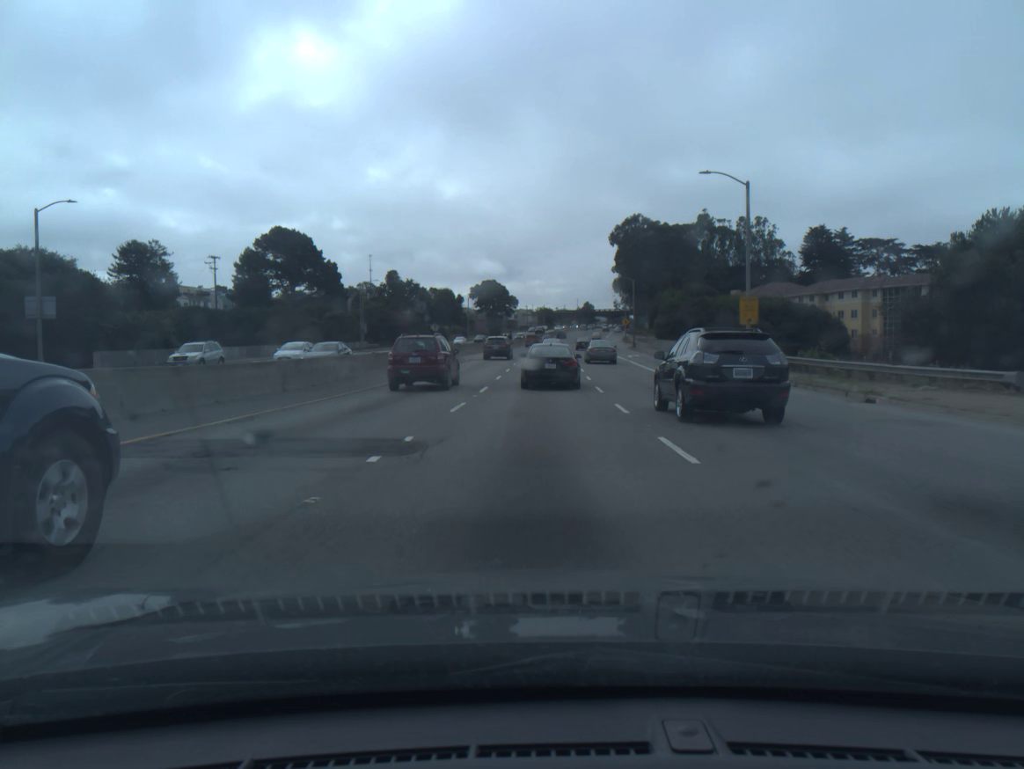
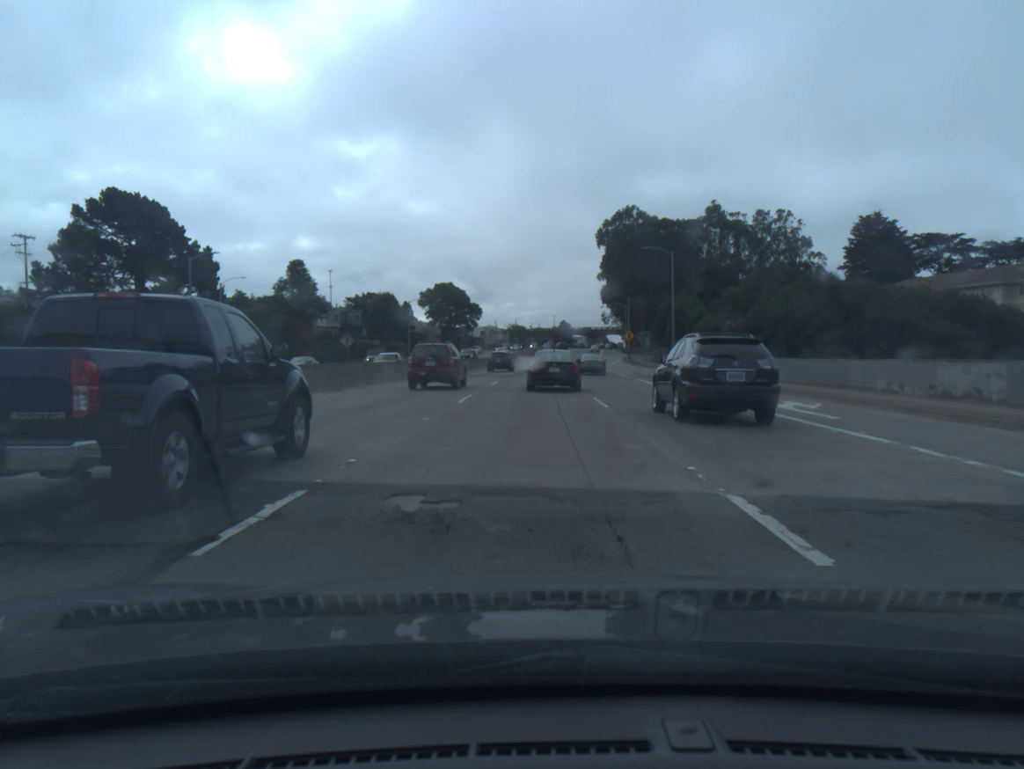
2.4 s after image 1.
(+0.9, +48.1) m; +2°
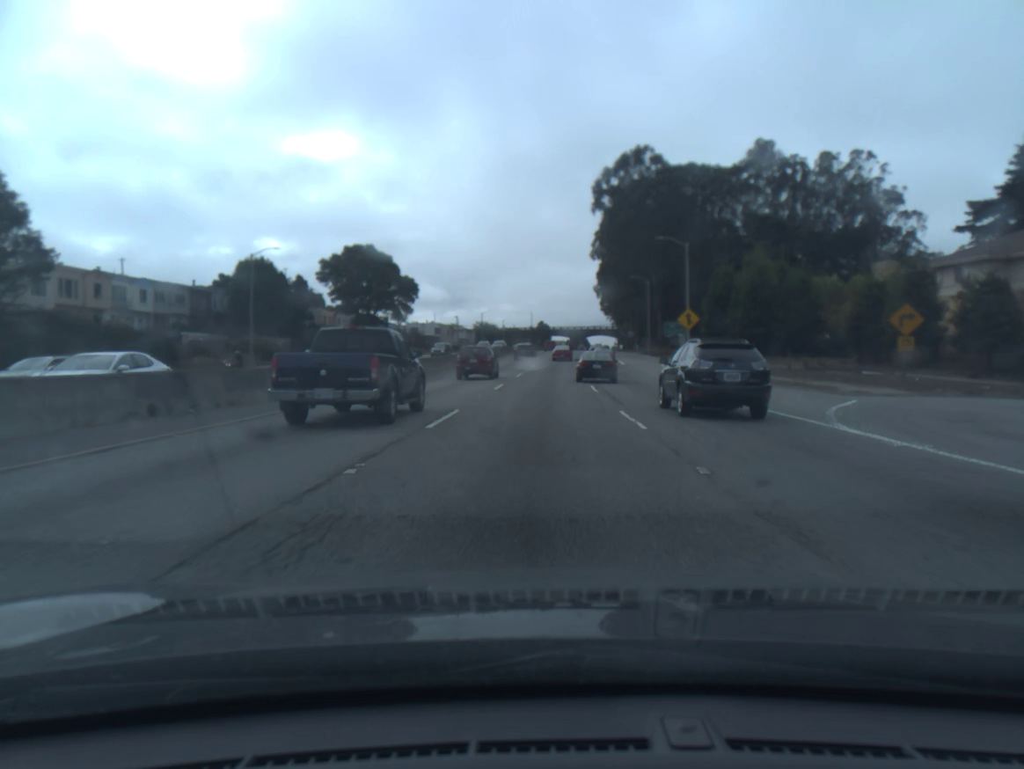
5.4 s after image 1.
(+0.8, +59.2) m; +2°
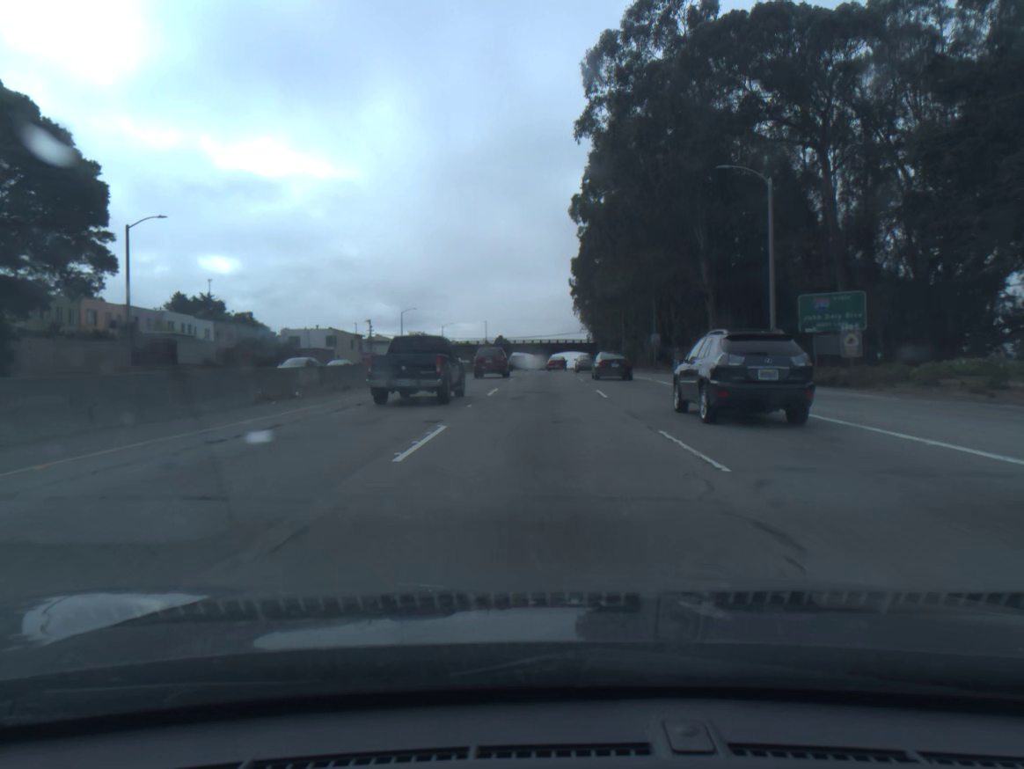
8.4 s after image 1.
(+1.9, +63.0) m; +3°
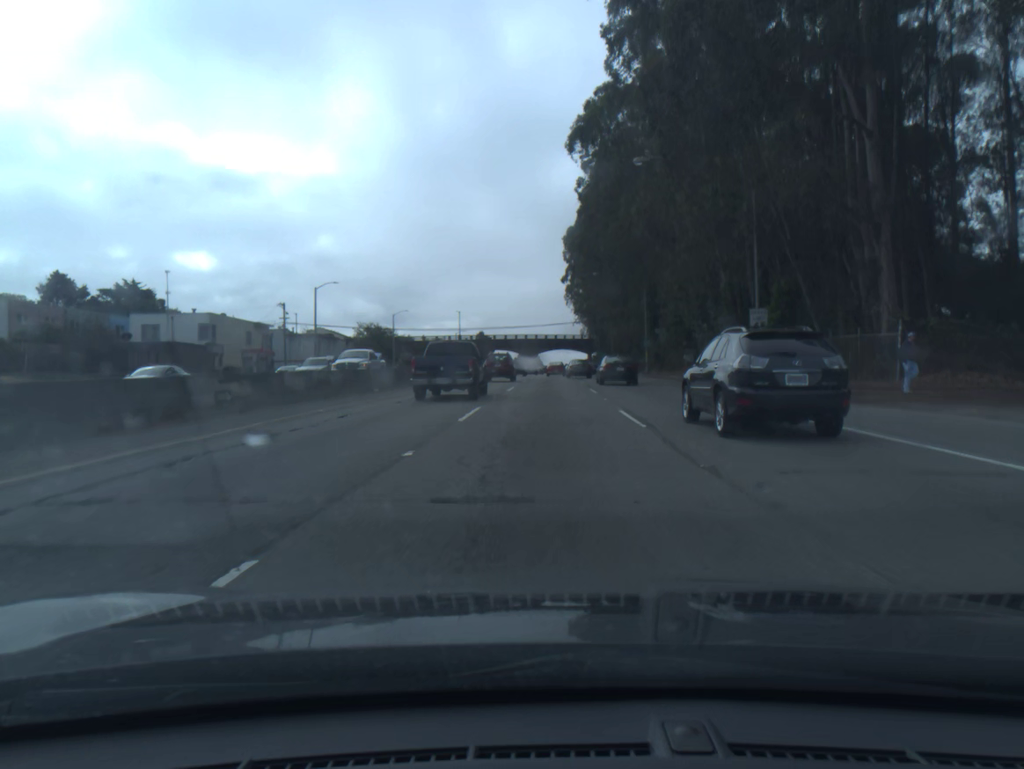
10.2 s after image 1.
(+0.5, +38.2) m; +1°
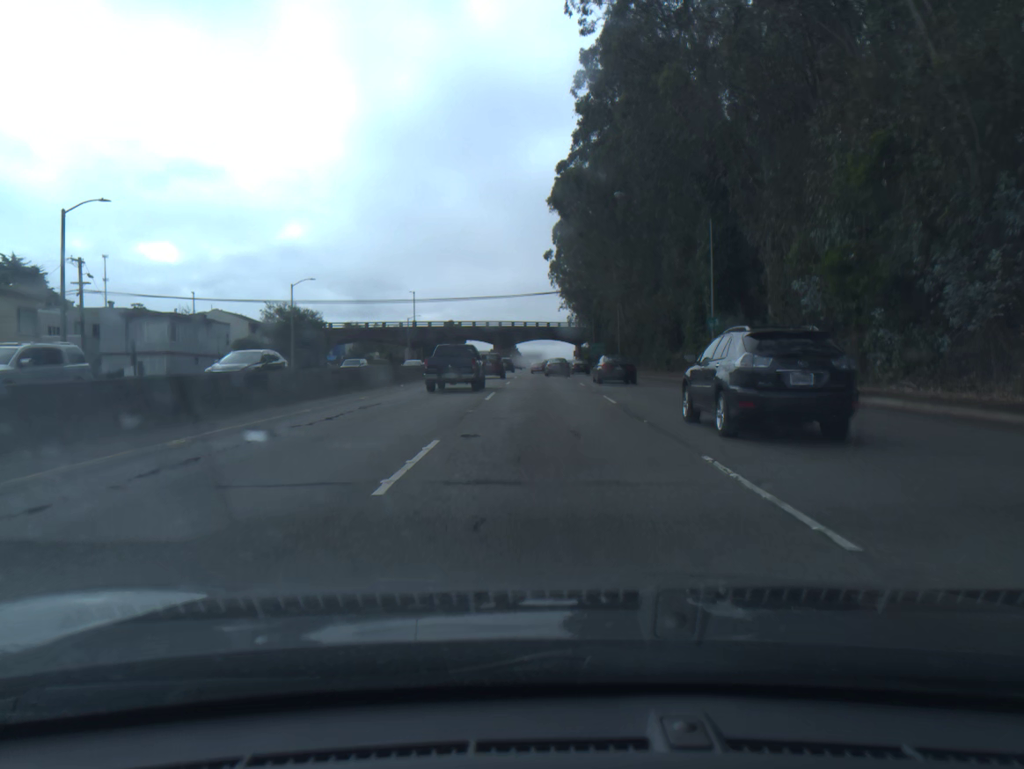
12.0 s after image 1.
(+0.4, +37.5) m; +1°
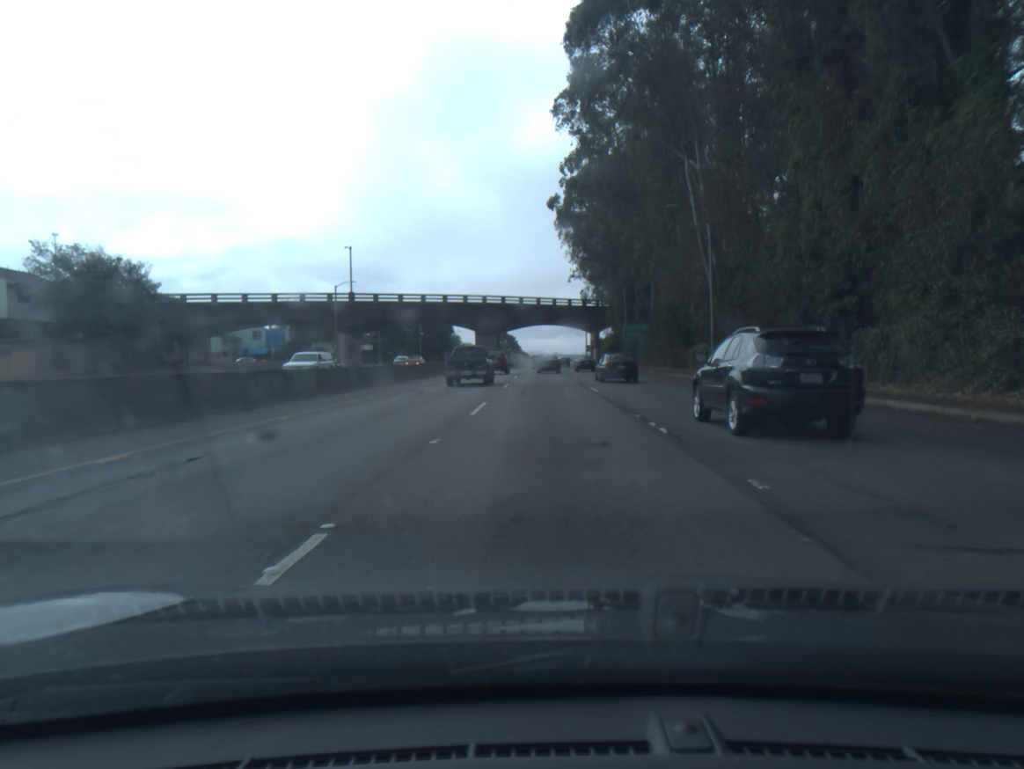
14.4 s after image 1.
(+0.3, +49.9) m; 0°
